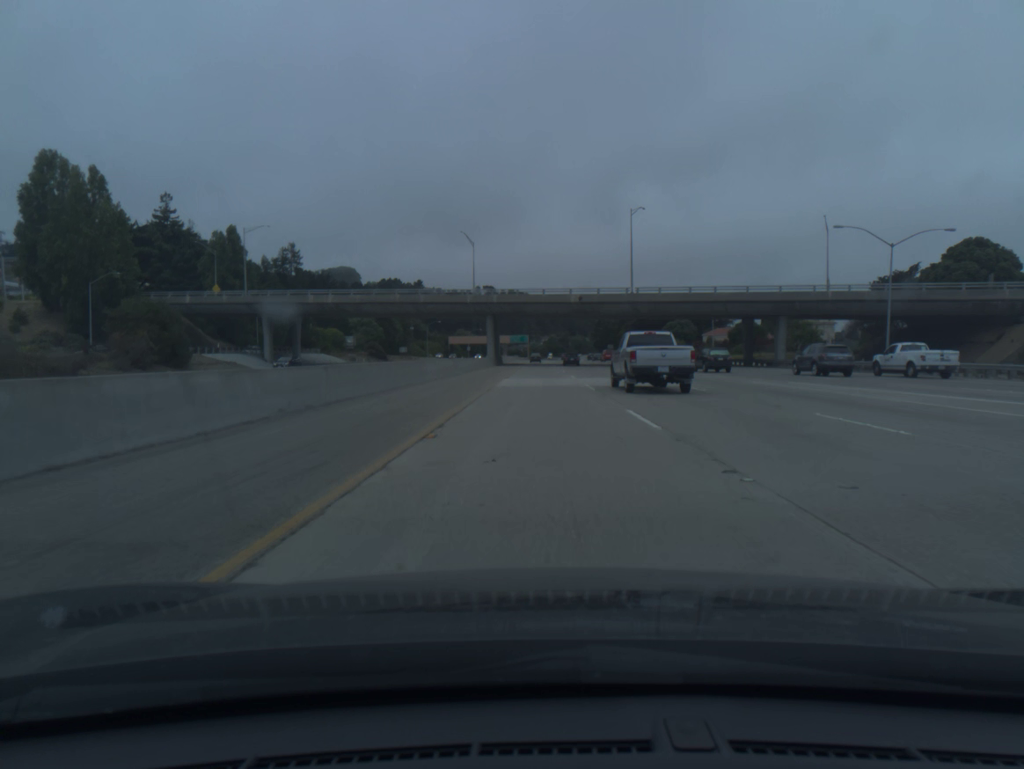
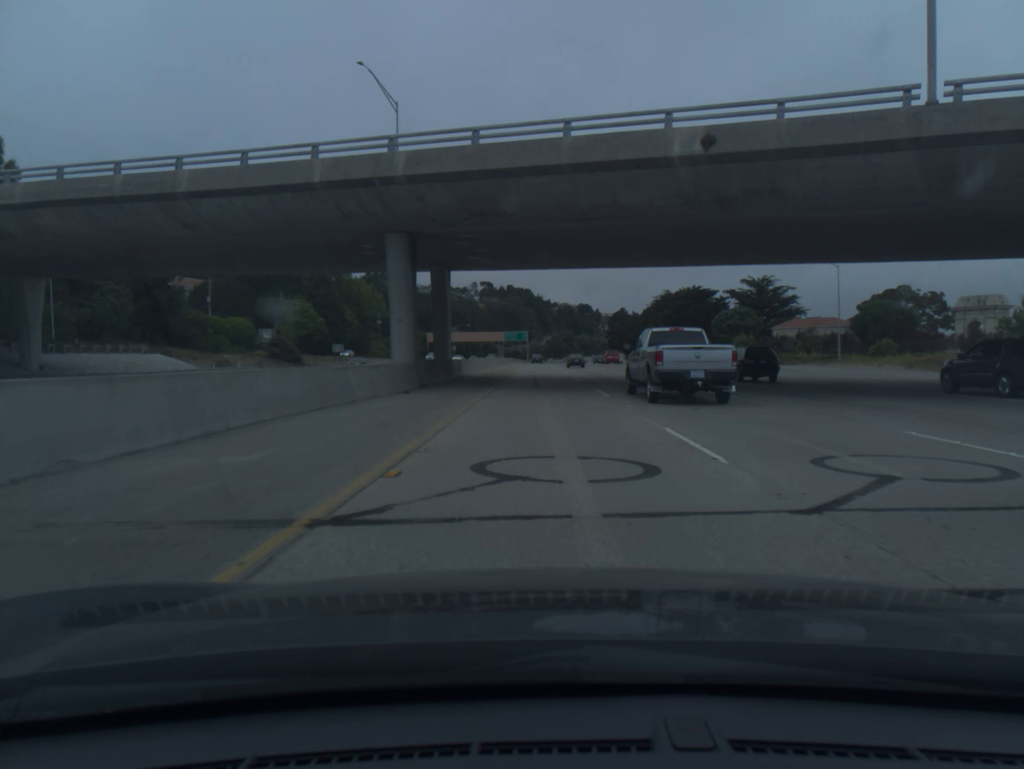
(-0.2, +61.1) m; 0°
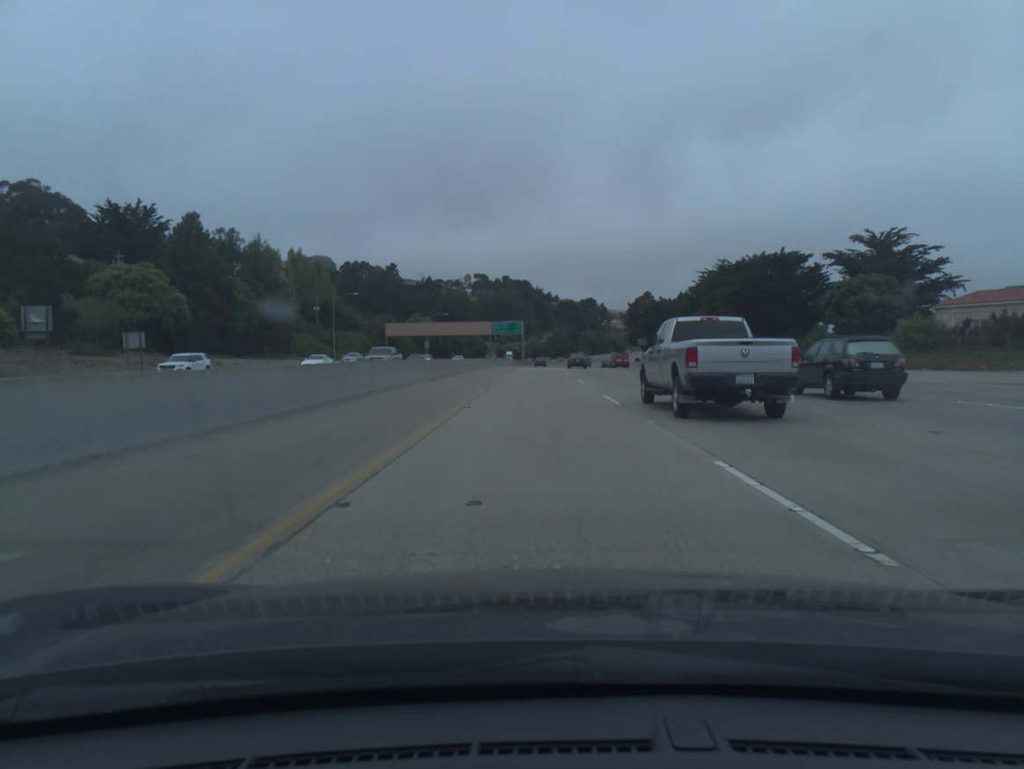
(+0.1, +61.6) m; 0°
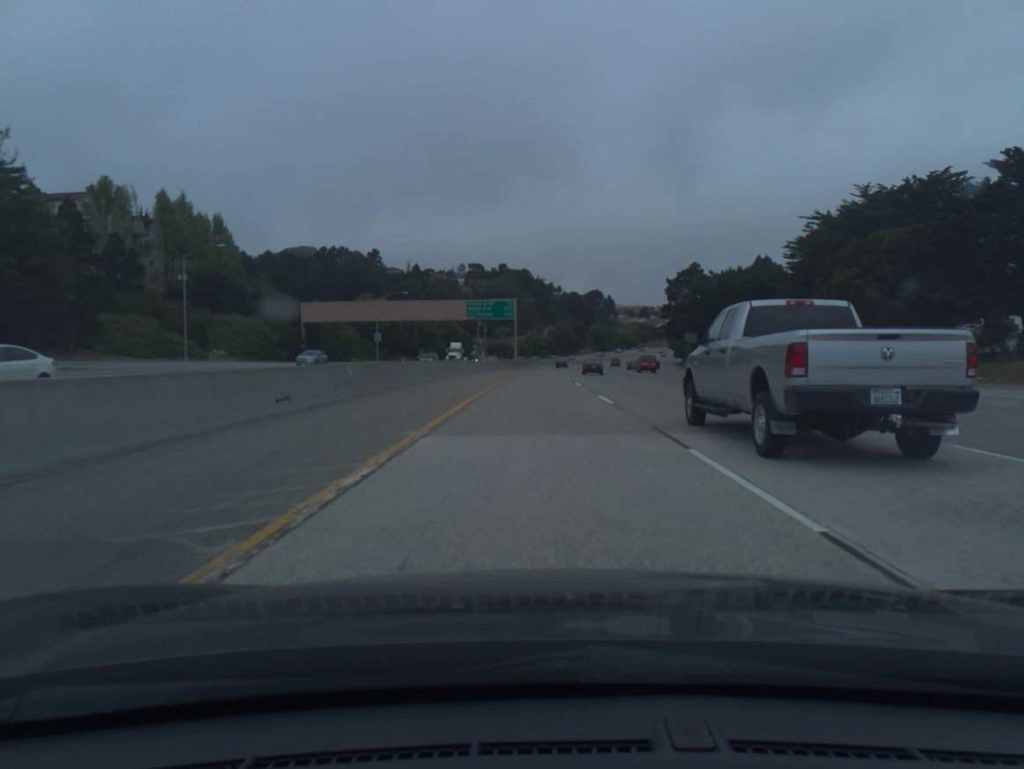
(-0.1, +61.8) m; 0°
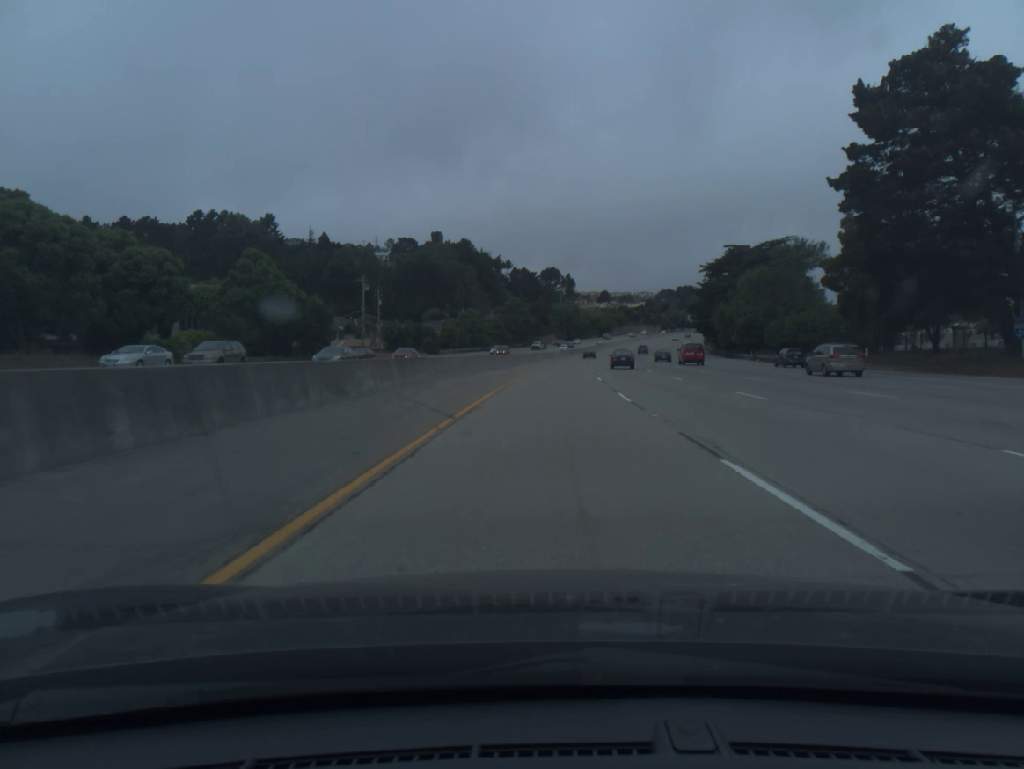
(+2.1, +103.0) m; +3°
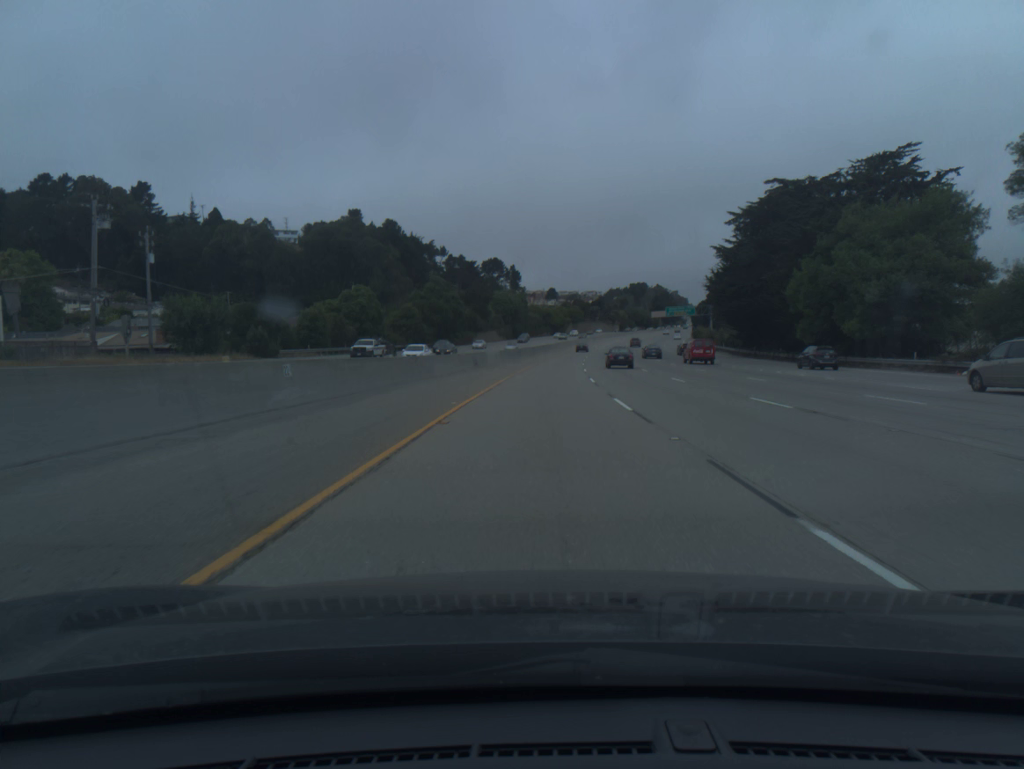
(+2.2, +61.8) m; +4°
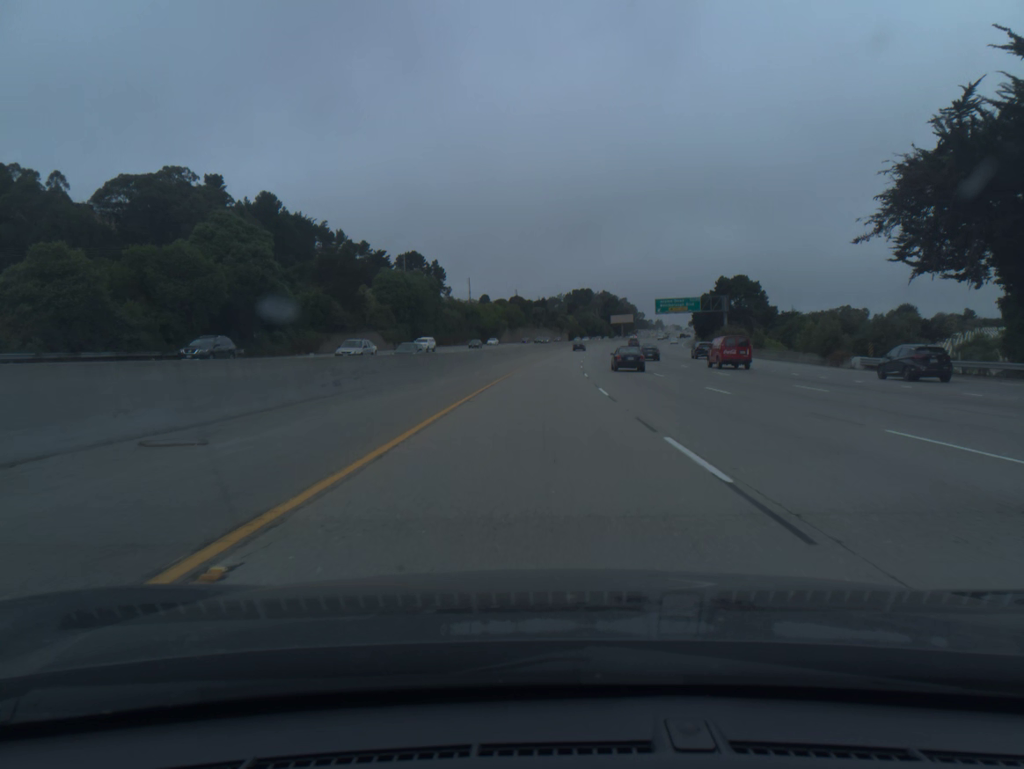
(+3.3, +81.9) m; +5°
